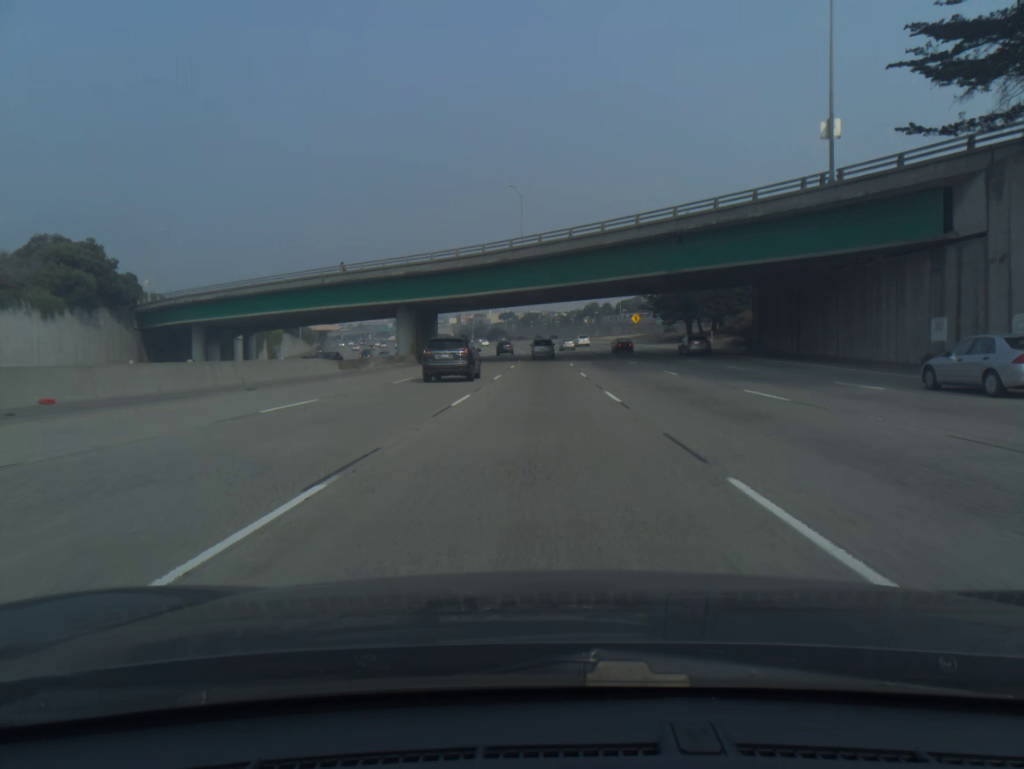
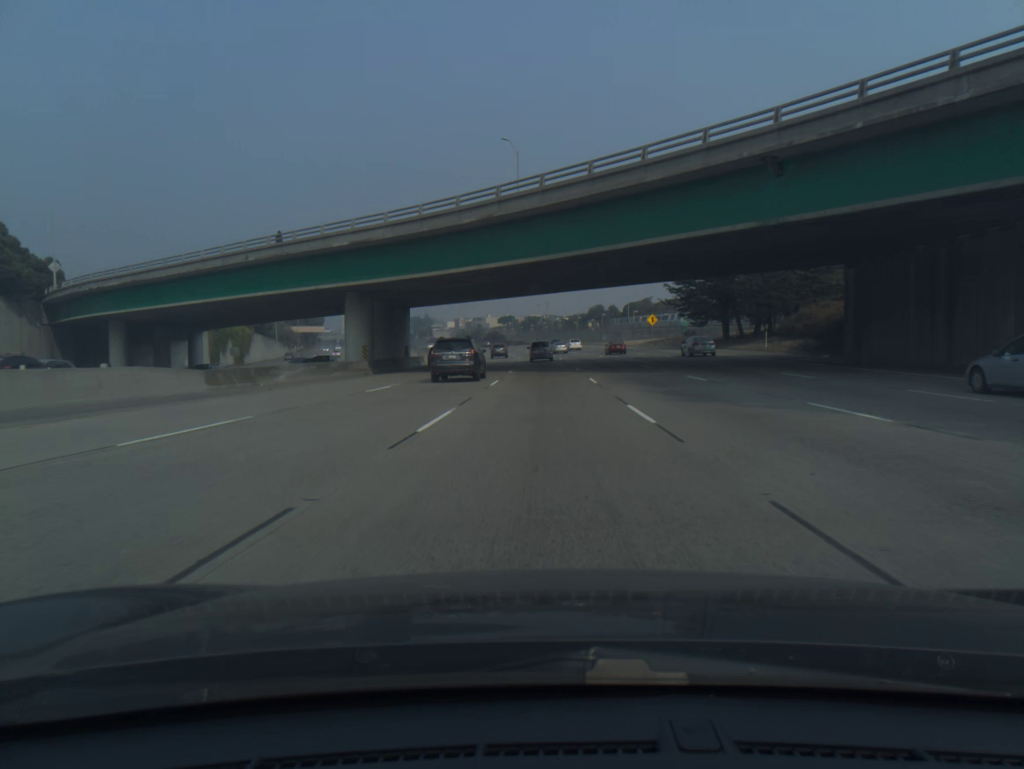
(0.0, +19.4) m; 0°
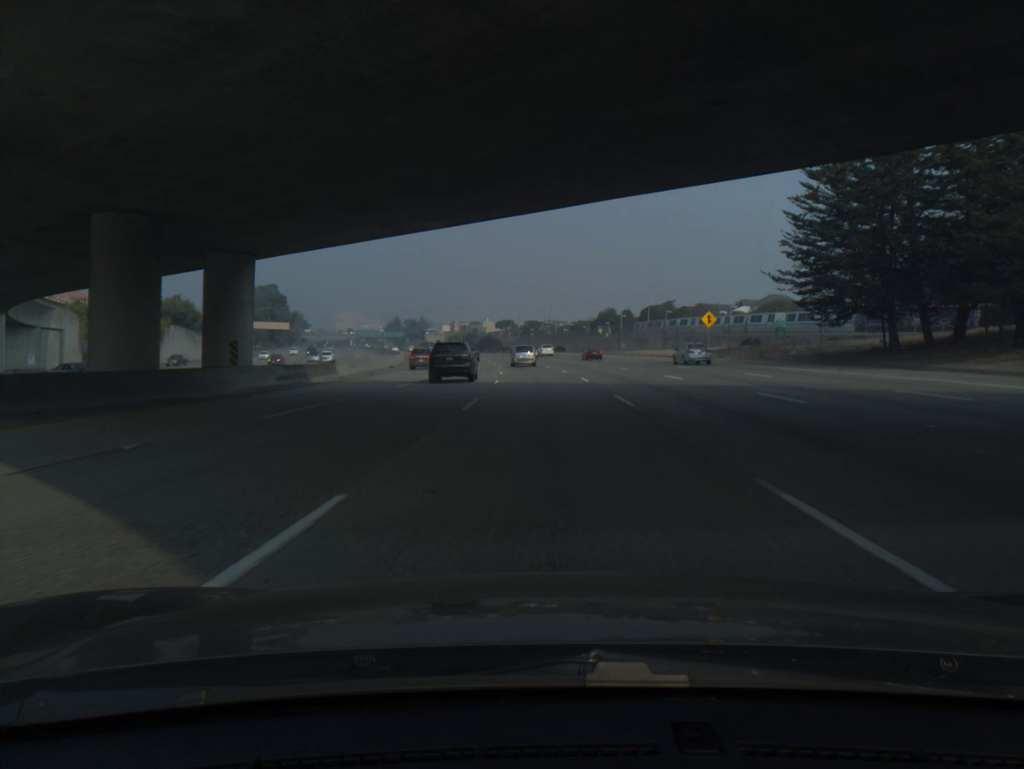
(0.0, +38.3) m; 0°
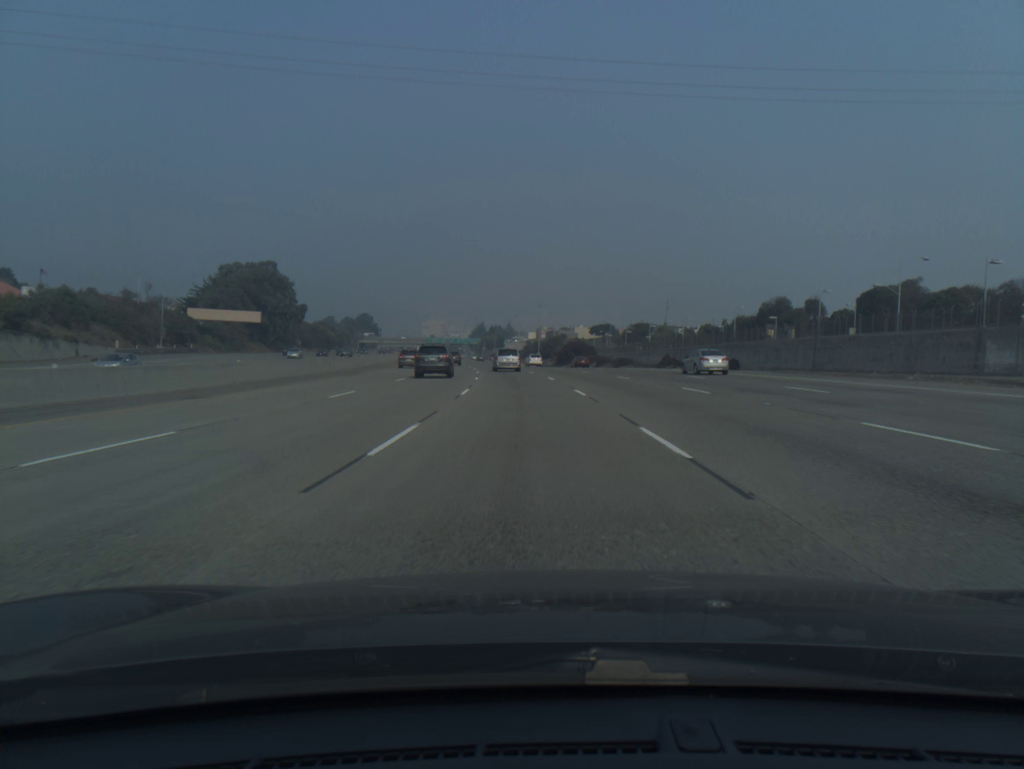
(-4.0, +93.0) m; -7°
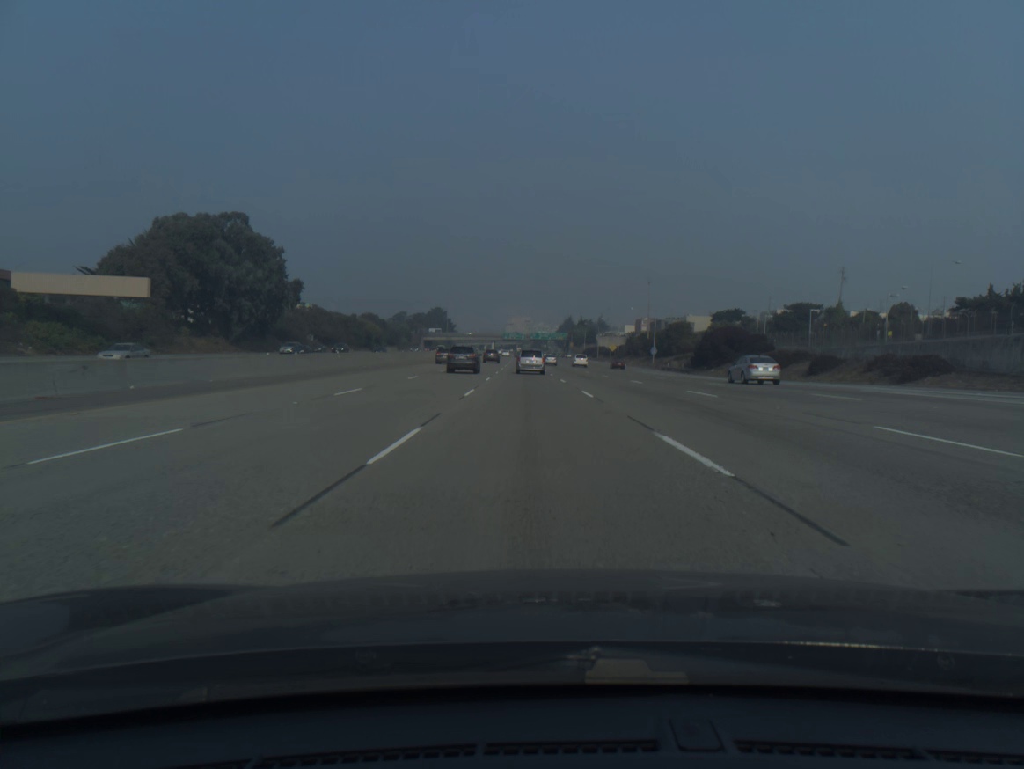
(-4.3, +71.8) m; -6°
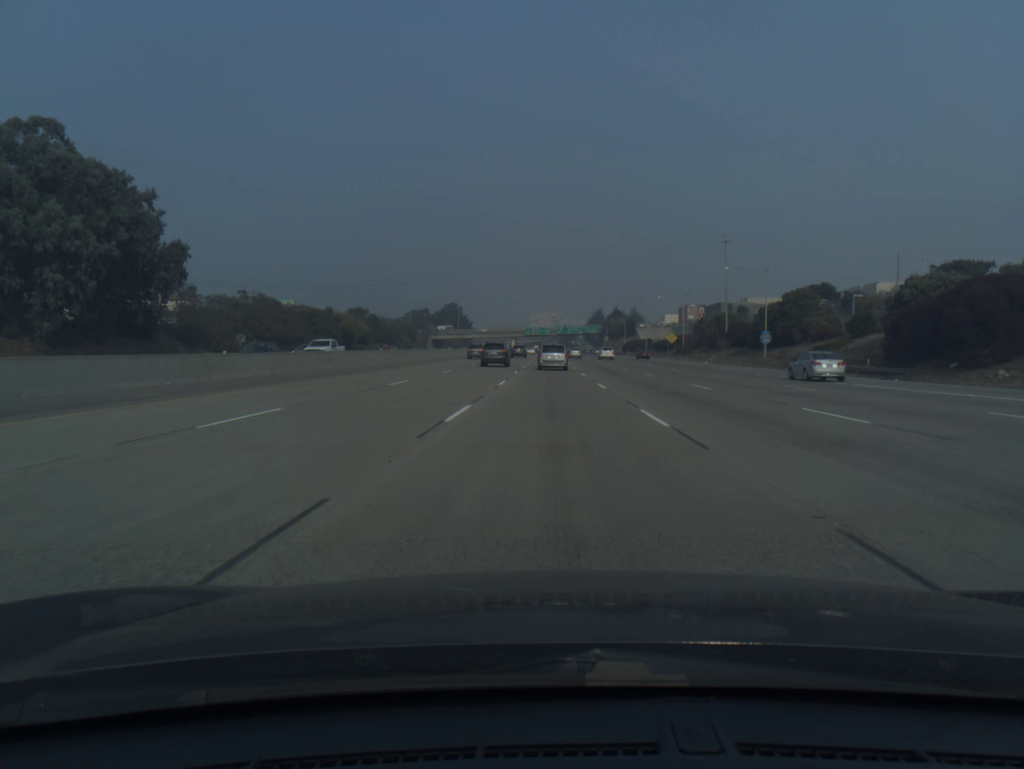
(-1.3, +52.6) m; -2°
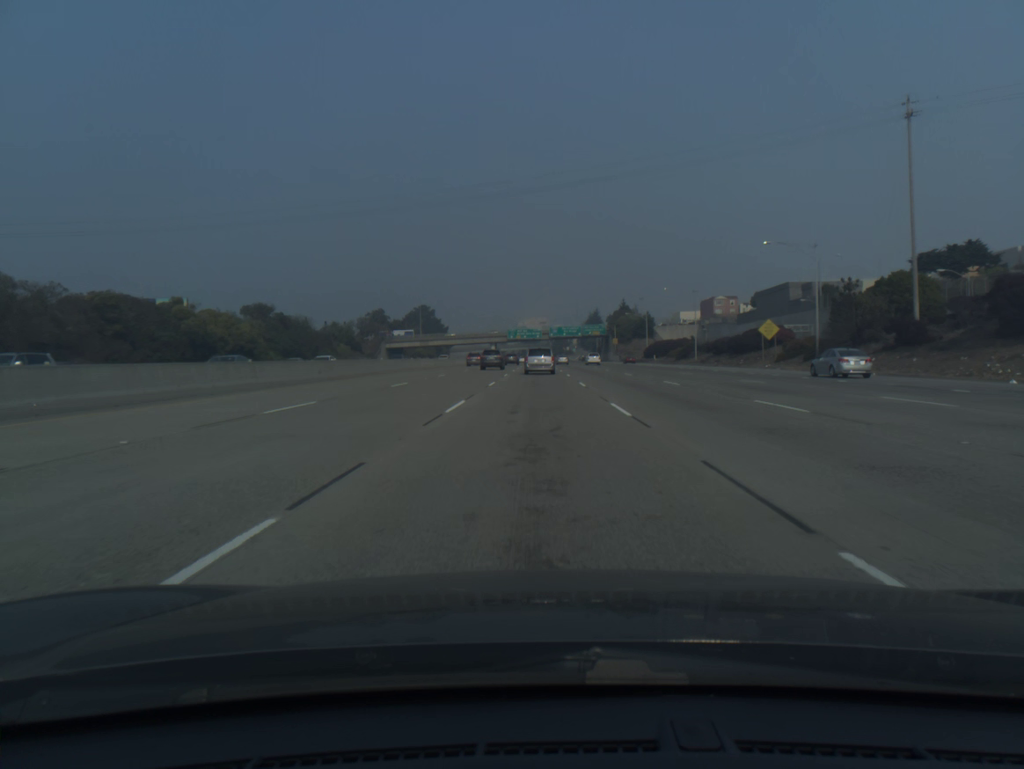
(+0.6, +68.4) m; +1°
